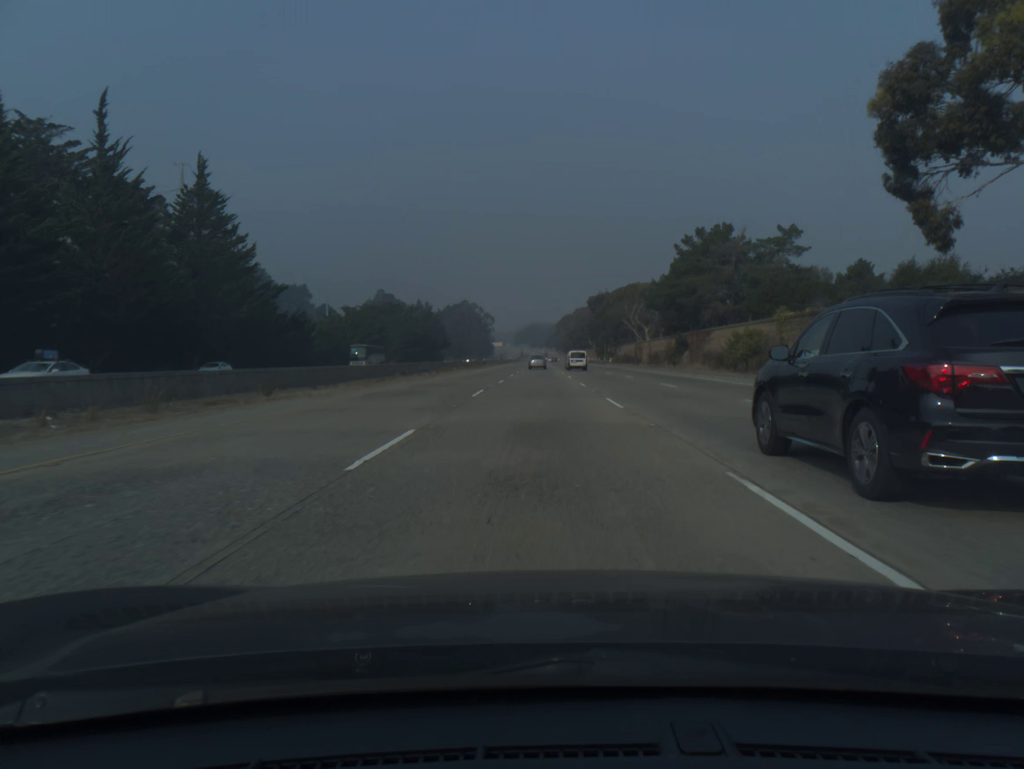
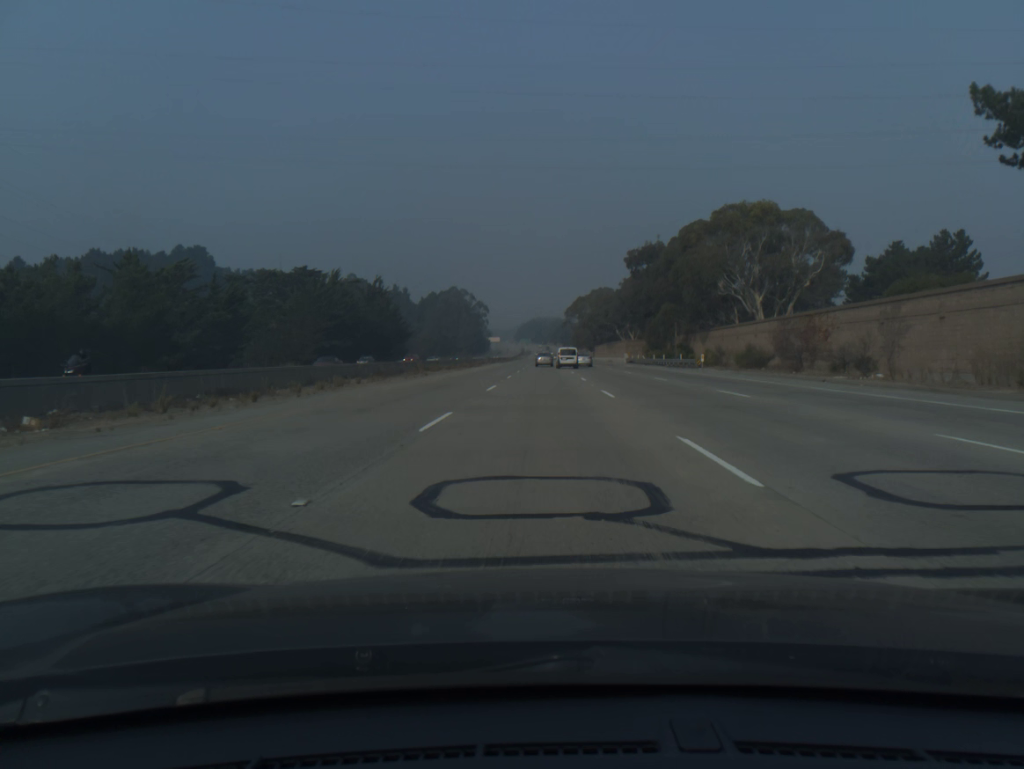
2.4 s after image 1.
(-0.2, +83.8) m; 0°
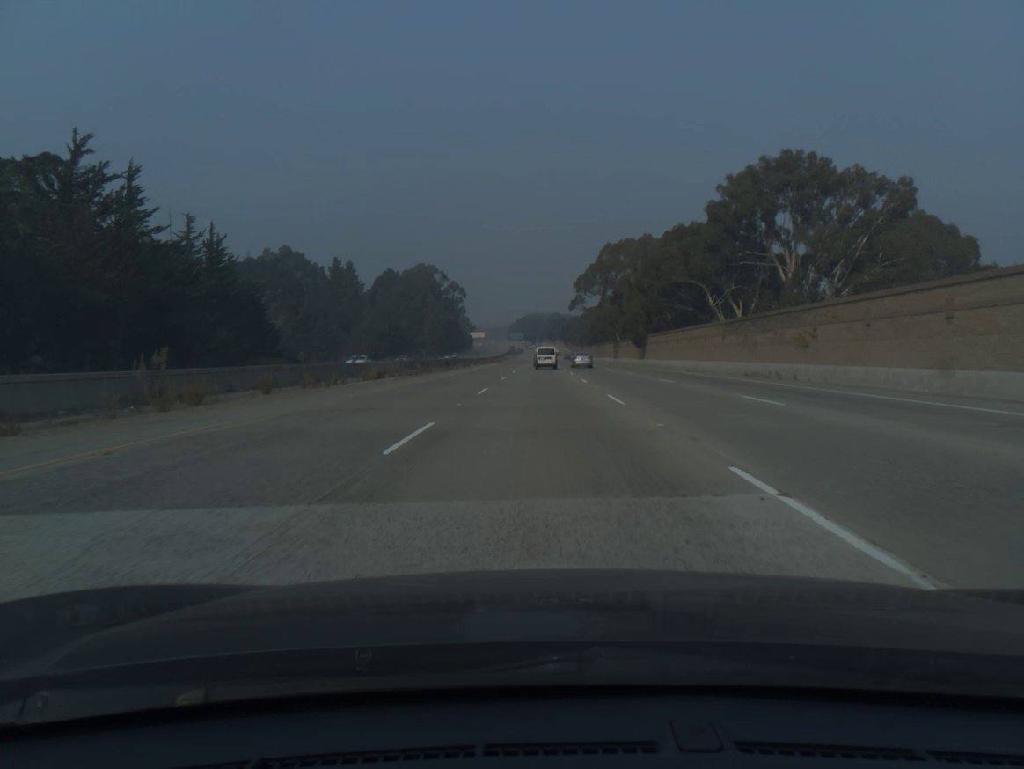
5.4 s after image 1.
(+0.3, +105.2) m; 0°
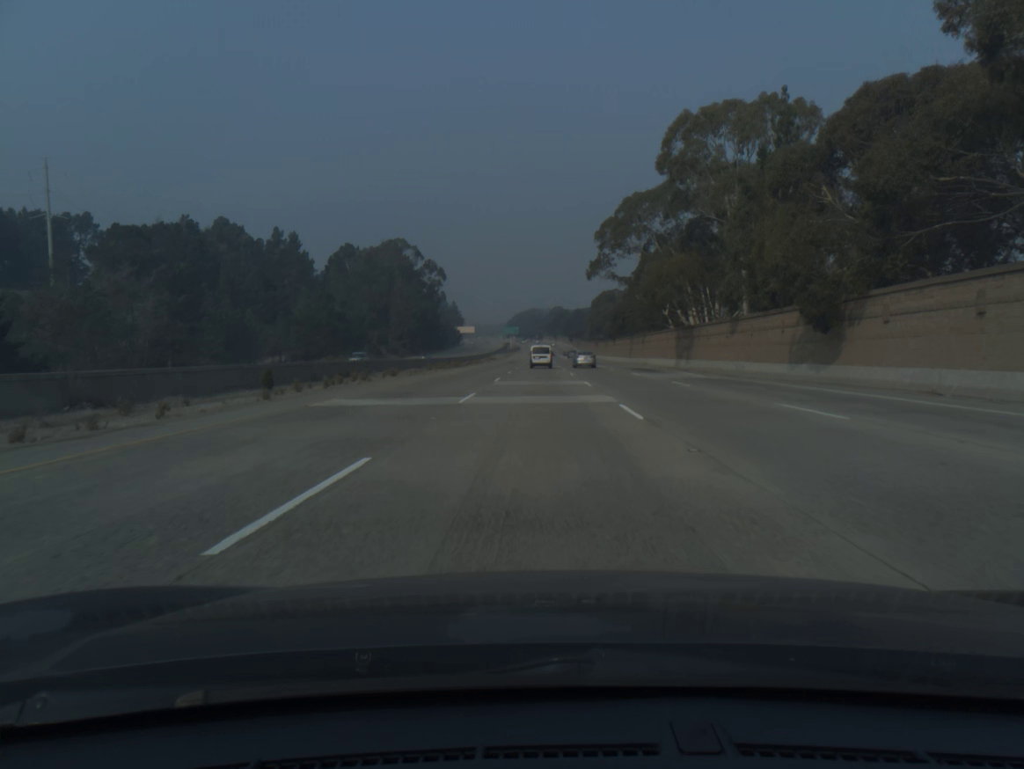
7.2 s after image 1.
(0.0, +62.9) m; 0°
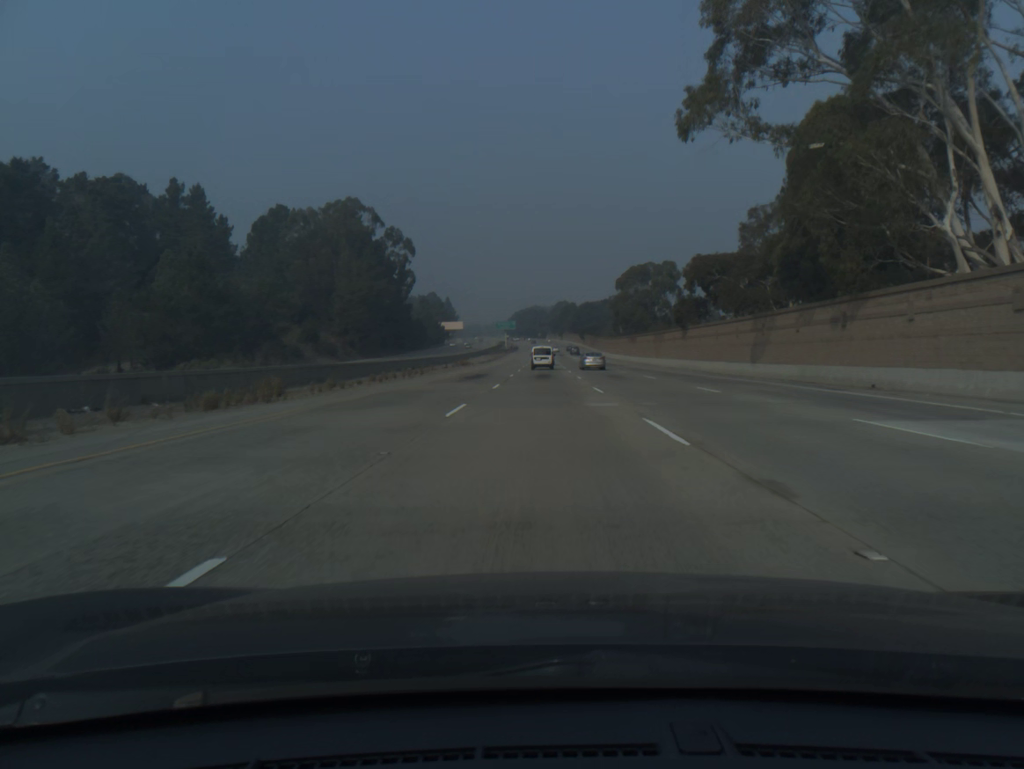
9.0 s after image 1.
(-0.1, +62.5) m; 0°
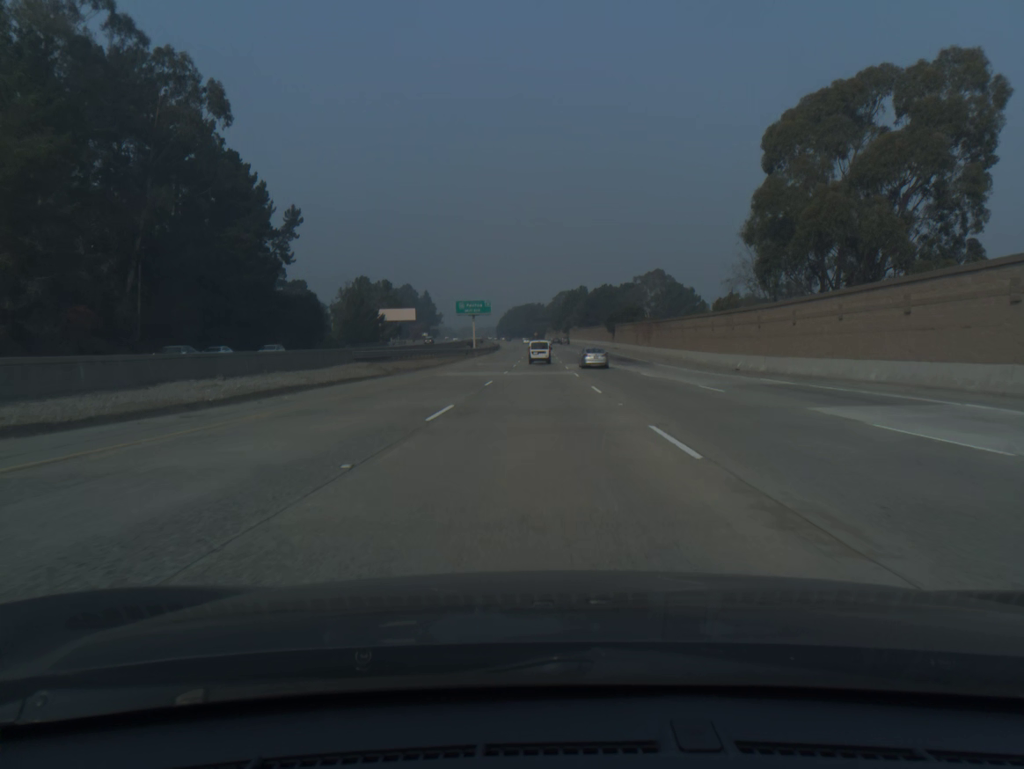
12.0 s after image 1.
(+0.3, +103.6) m; 0°
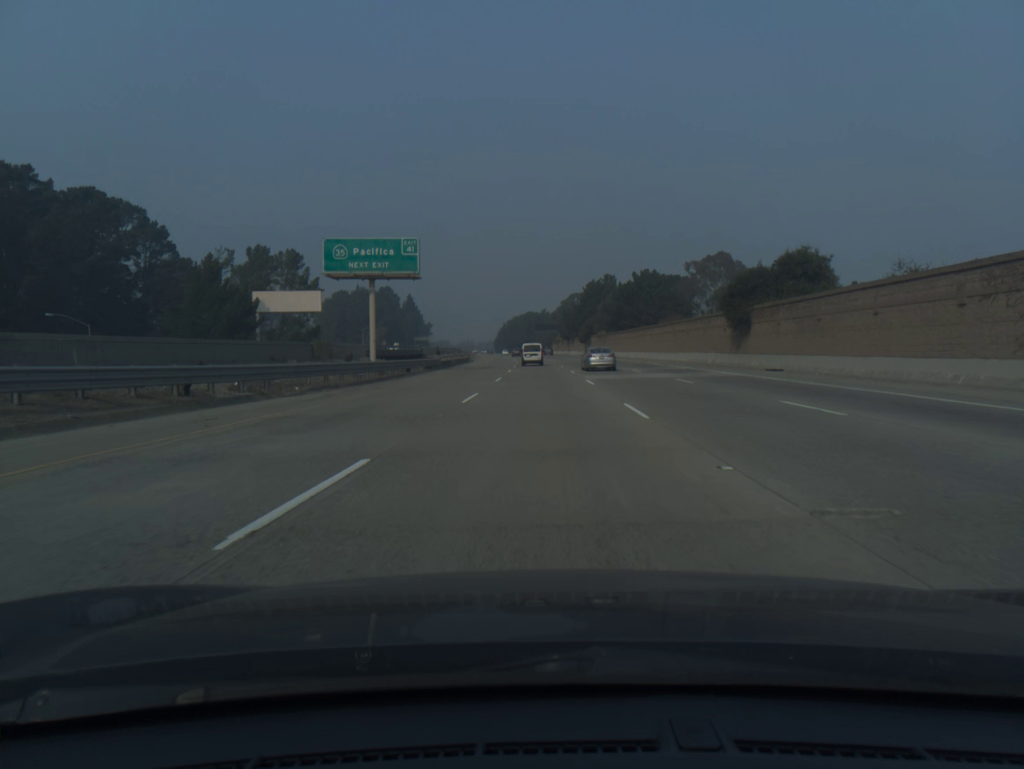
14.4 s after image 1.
(-0.2, +82.3) m; 0°
